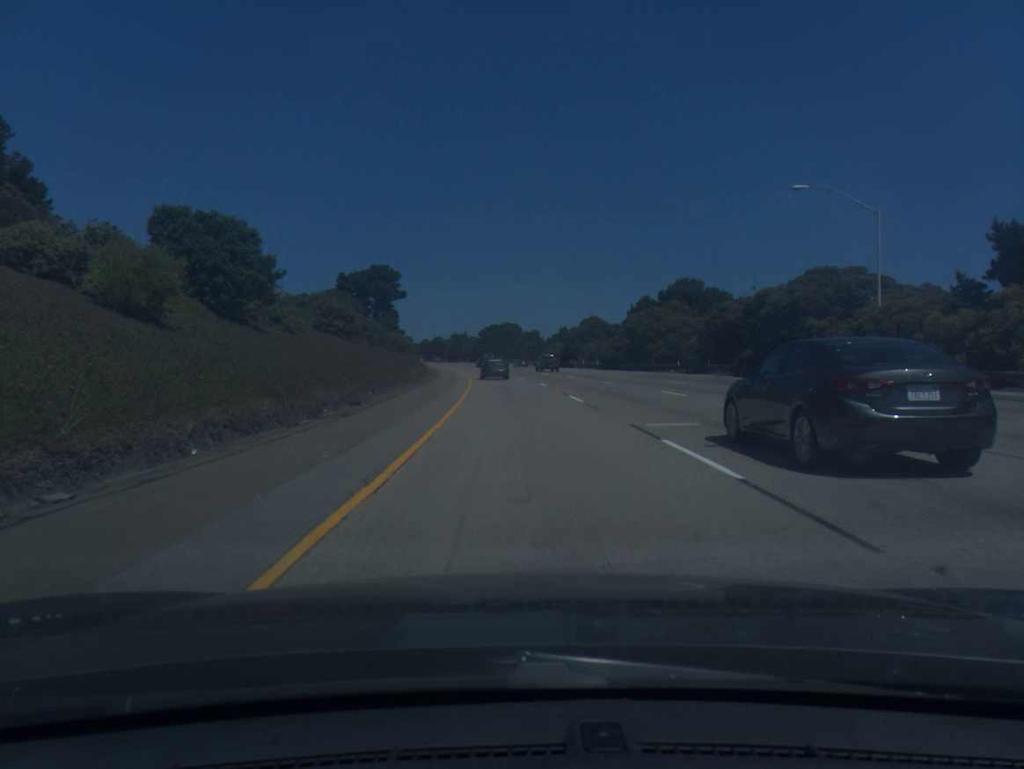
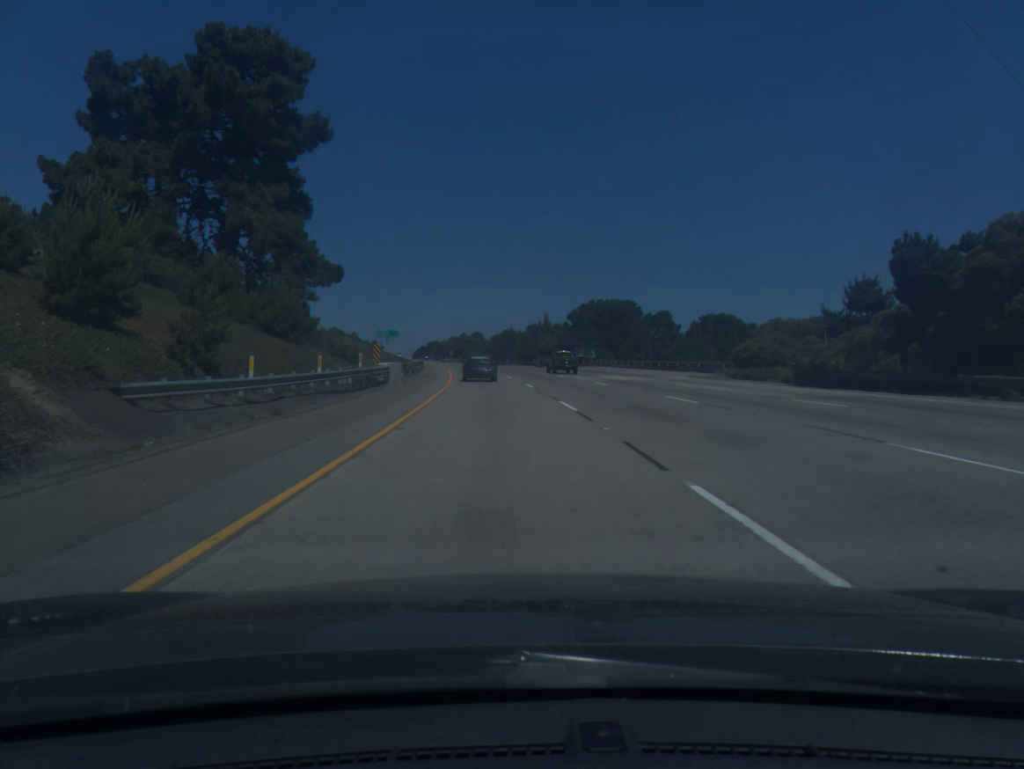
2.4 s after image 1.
(-5.3, +91.1) m; -6°
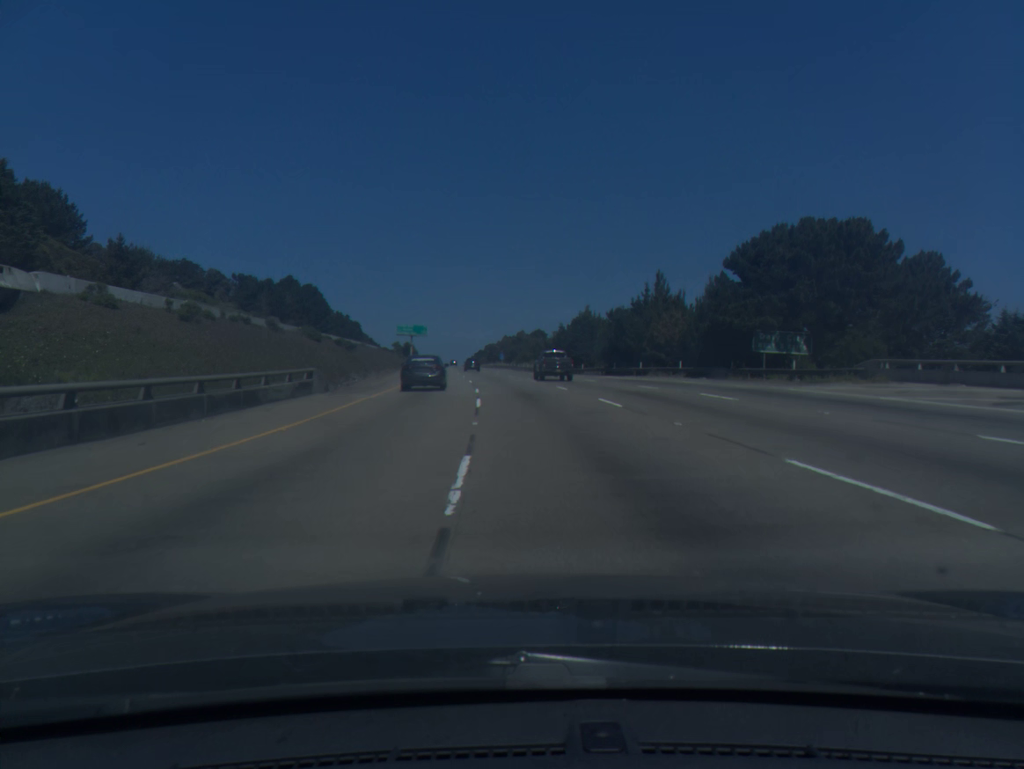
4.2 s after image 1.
(-2.1, +70.3) m; -5°
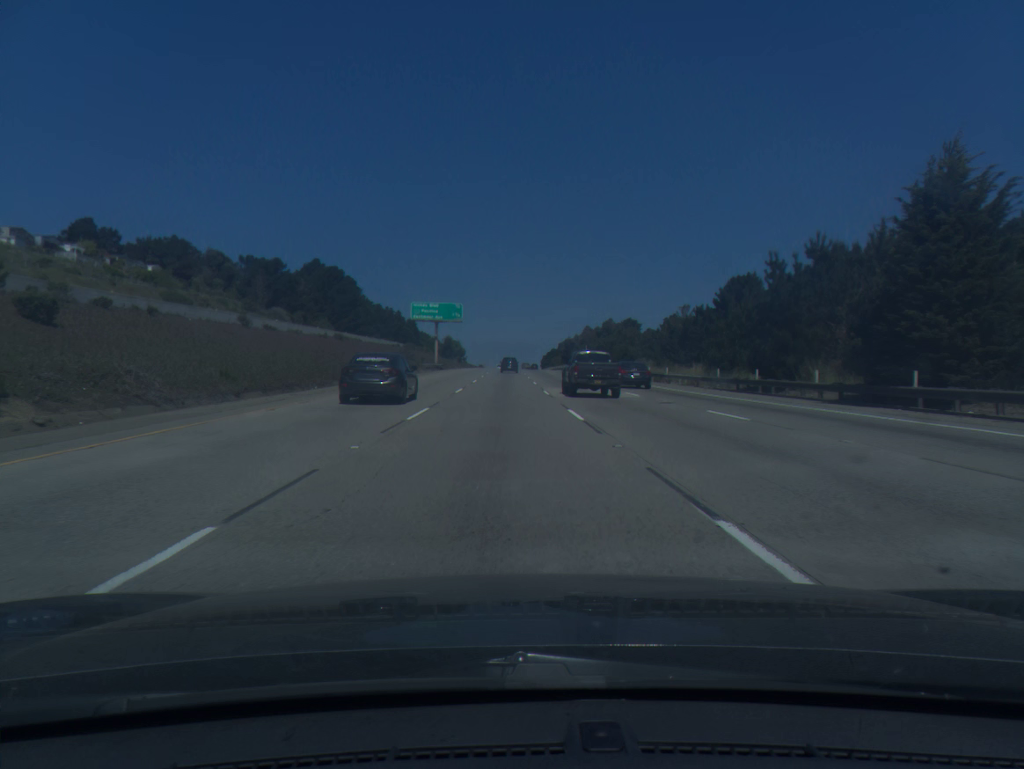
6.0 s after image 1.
(-3.5, +71.7) m; -5°
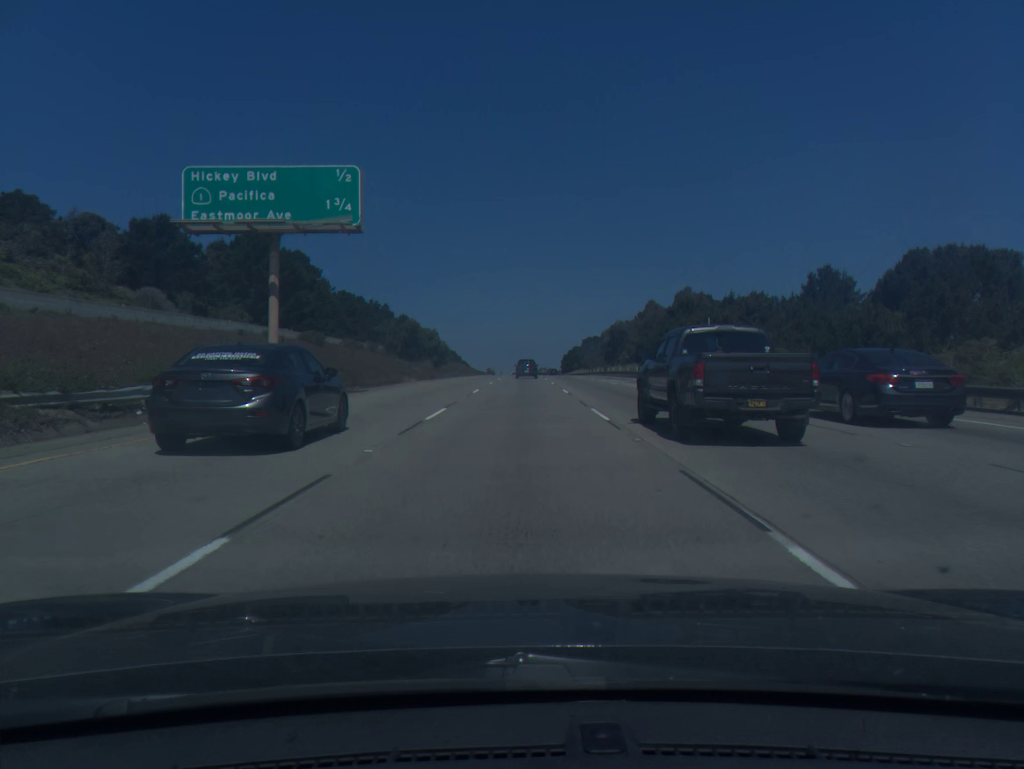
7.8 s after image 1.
(-1.4, +73.6) m; -1°
